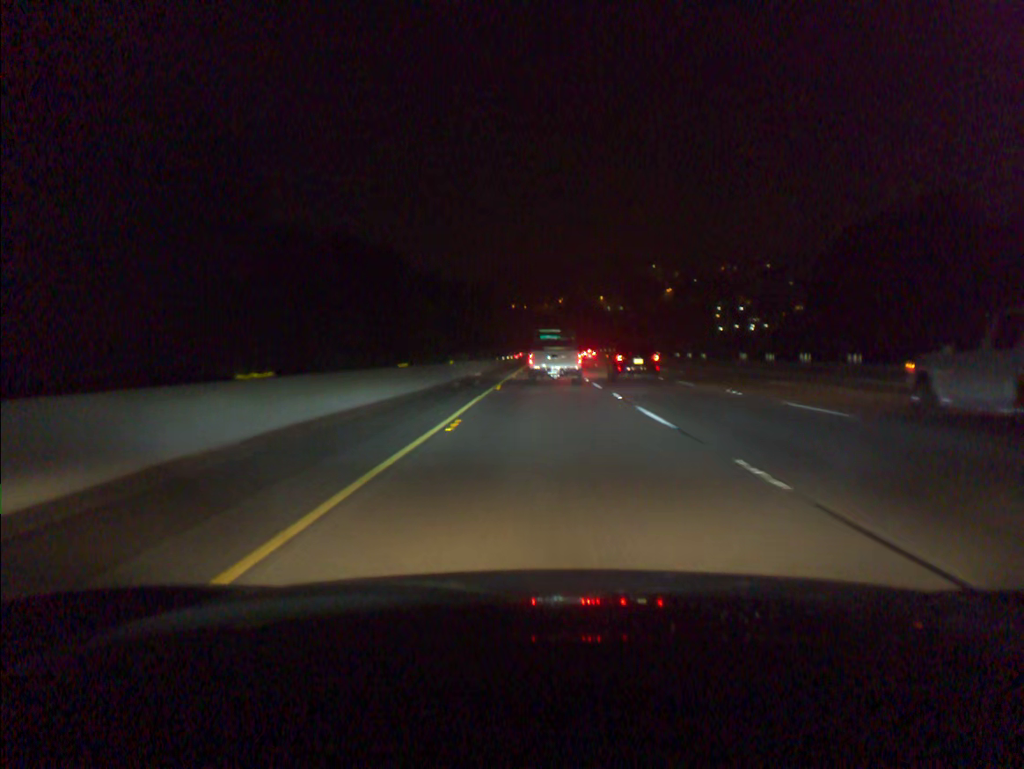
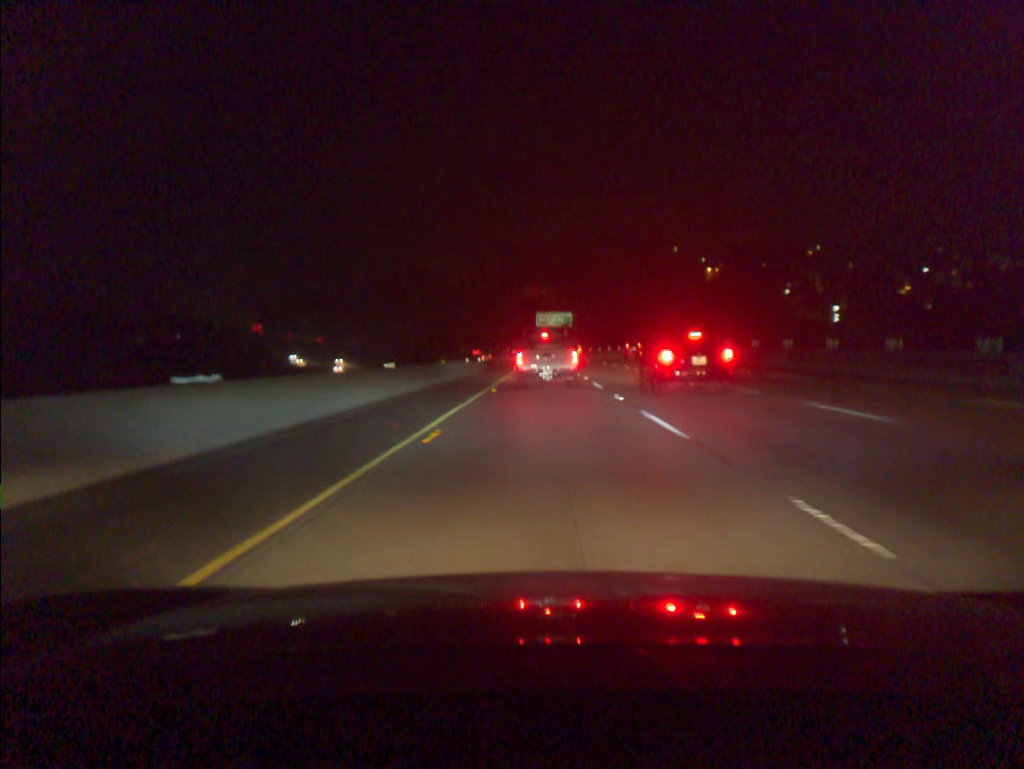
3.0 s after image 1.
(+0.2, +103.9) m; 0°
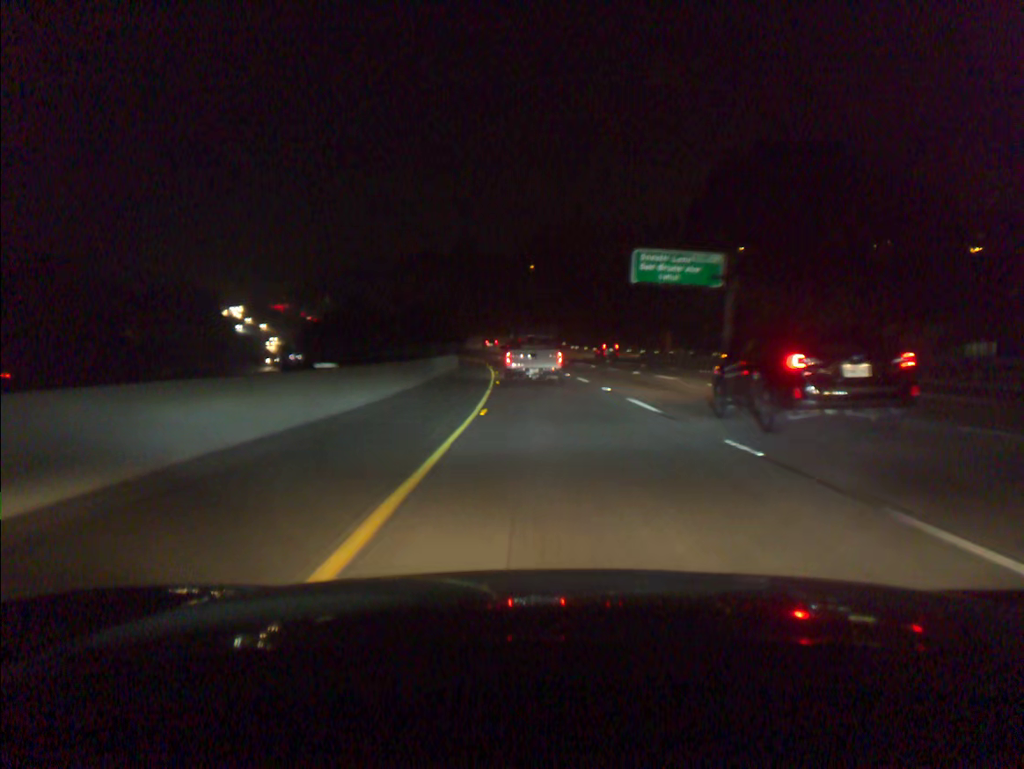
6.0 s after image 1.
(-2.5, +97.3) m; -4°
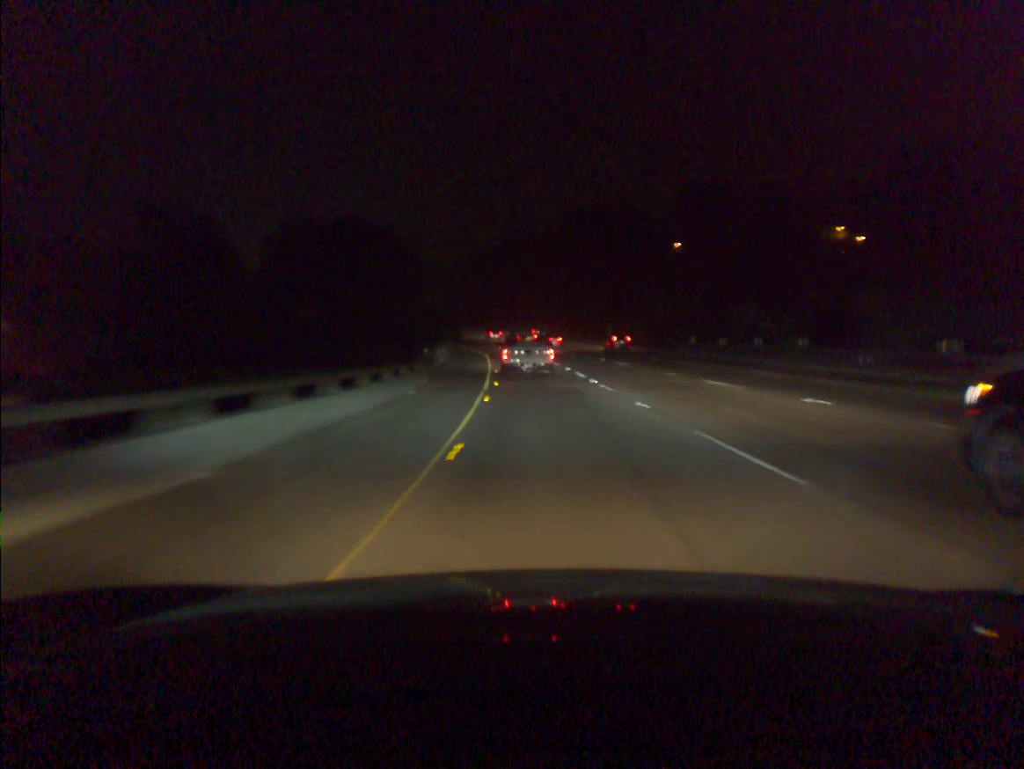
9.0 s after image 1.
(-7.2, +95.9) m; -9°
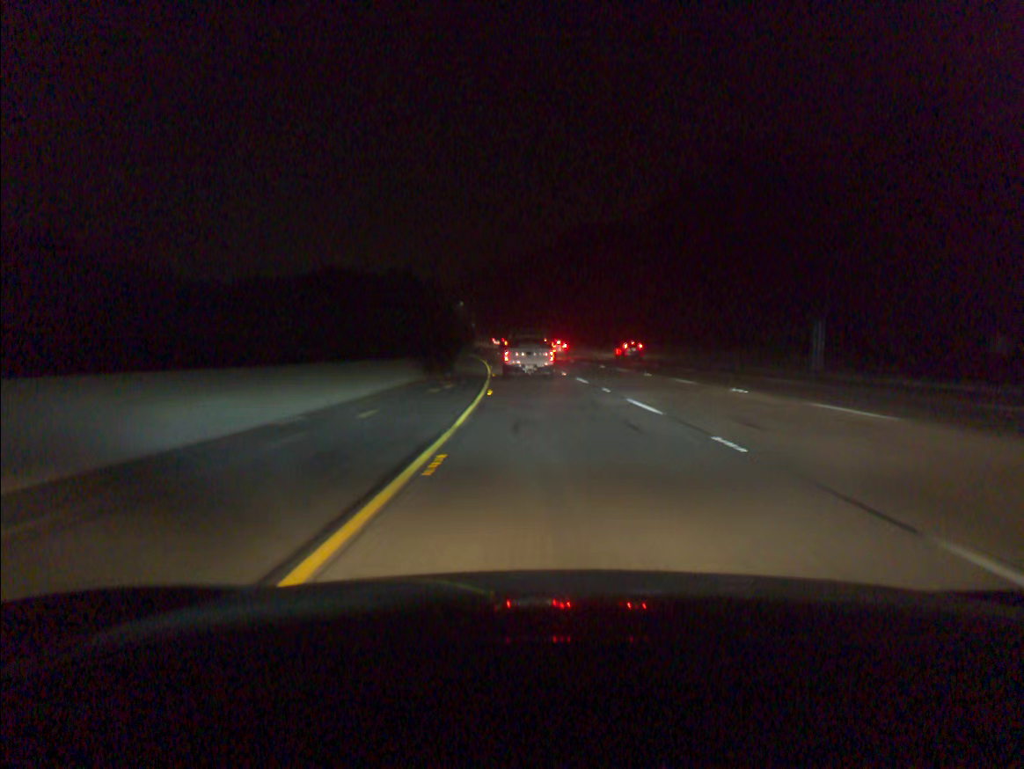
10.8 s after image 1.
(-2.7, +58.1) m; -5°
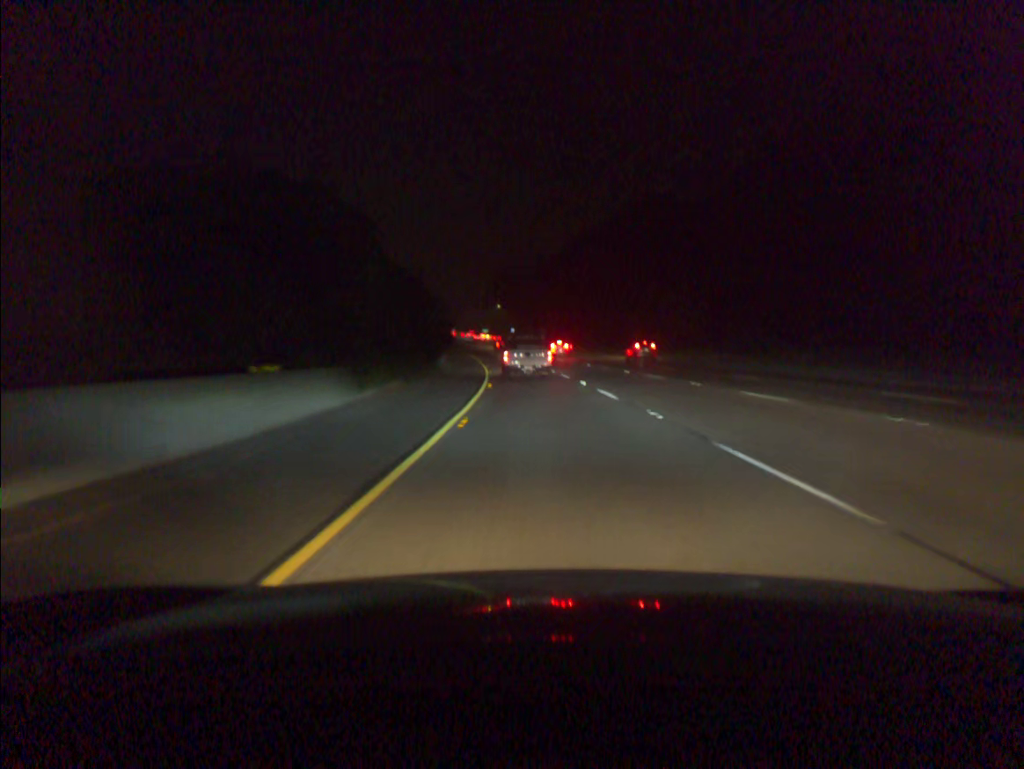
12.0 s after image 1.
(-1.1, +38.5) m; -3°
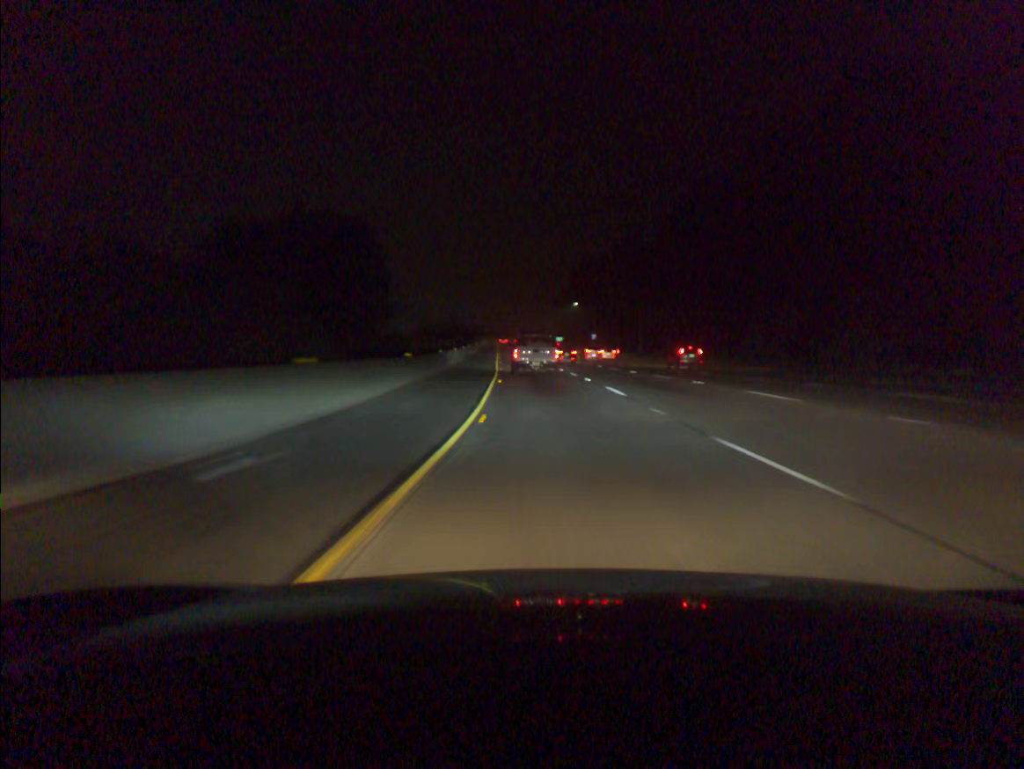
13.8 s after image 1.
(-2.9, +57.0) m; -6°
